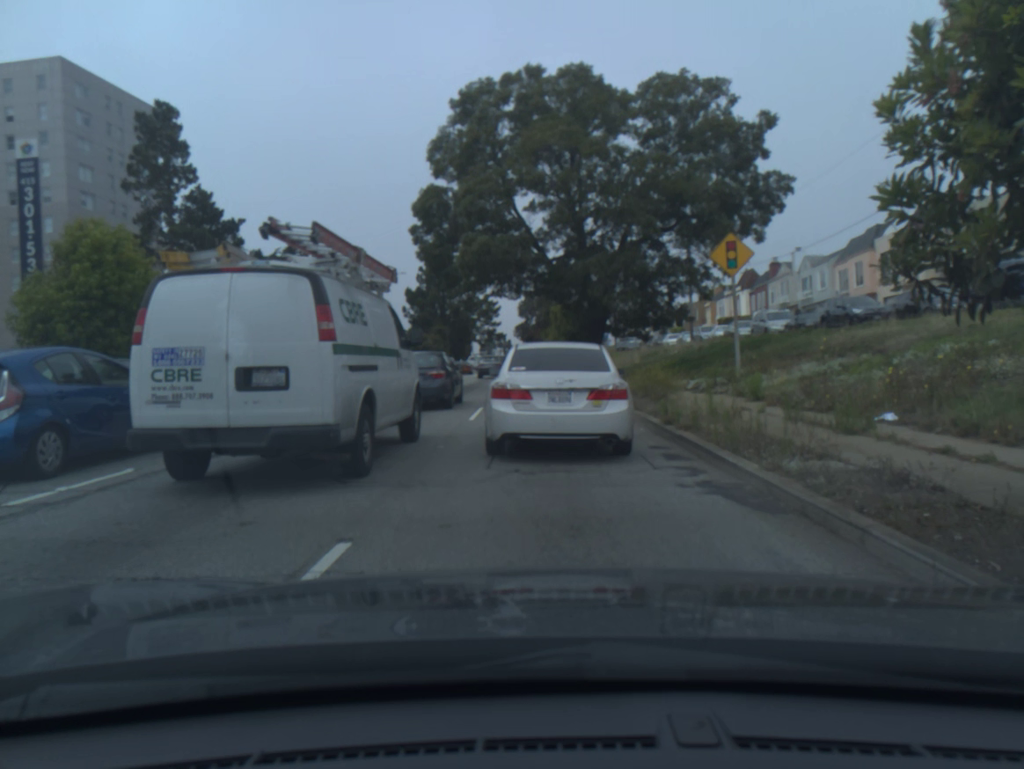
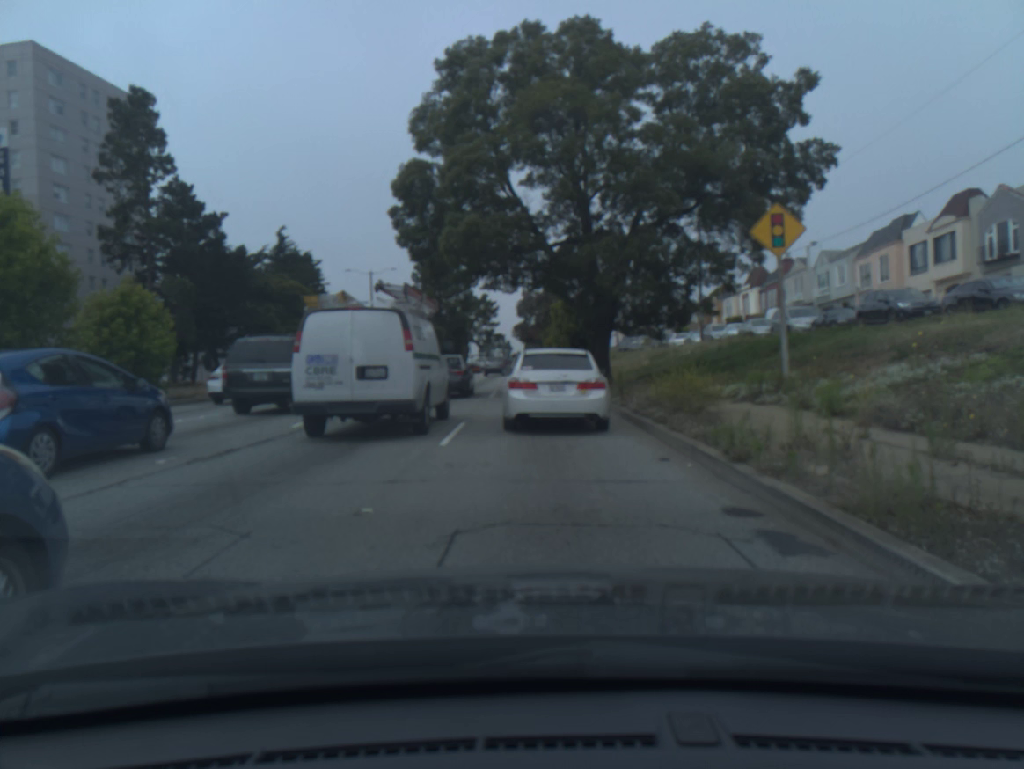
(0.0, +4.3) m; 0°
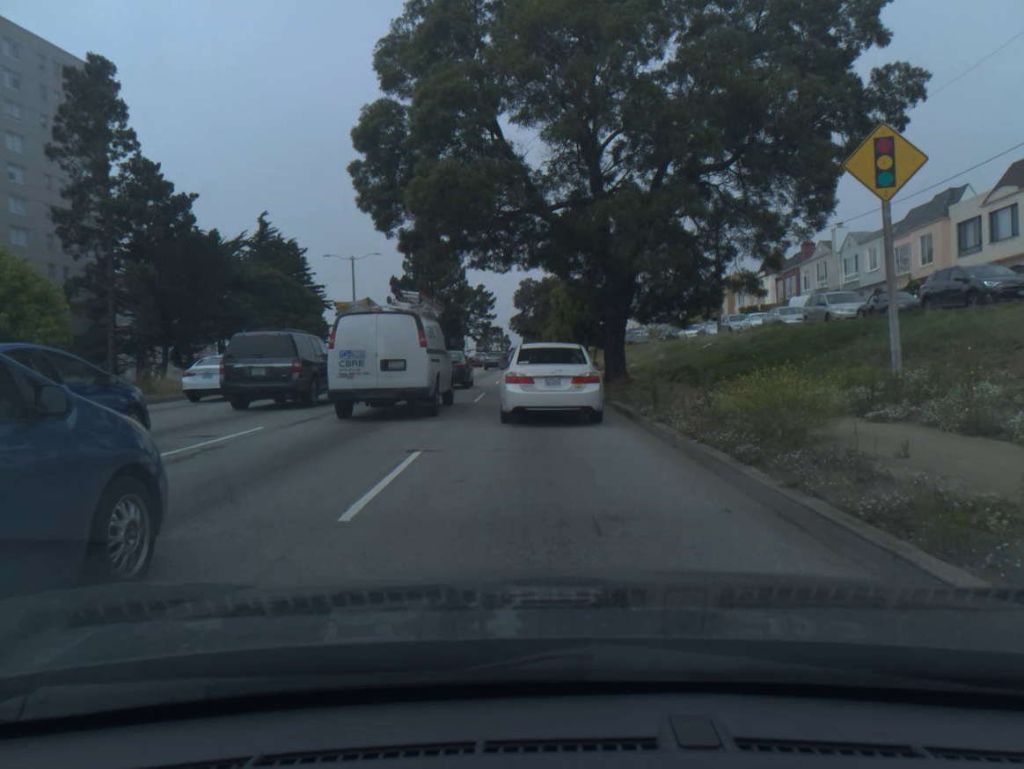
(0.0, +5.4) m; 0°
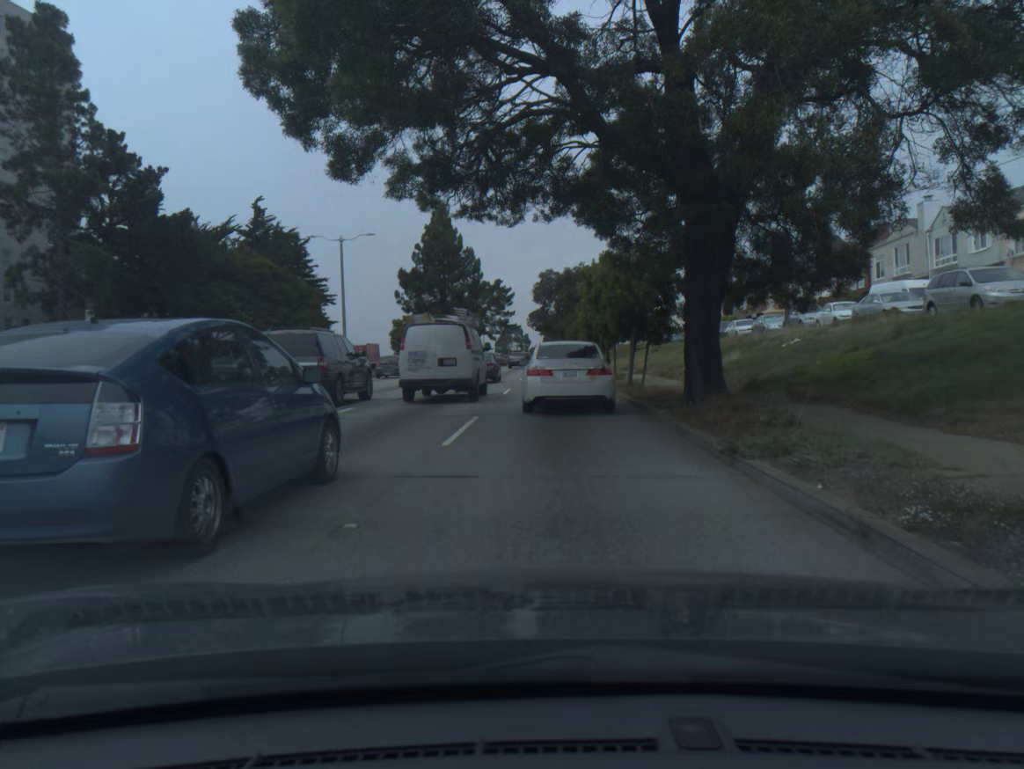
(-0.2, +10.0) m; -2°
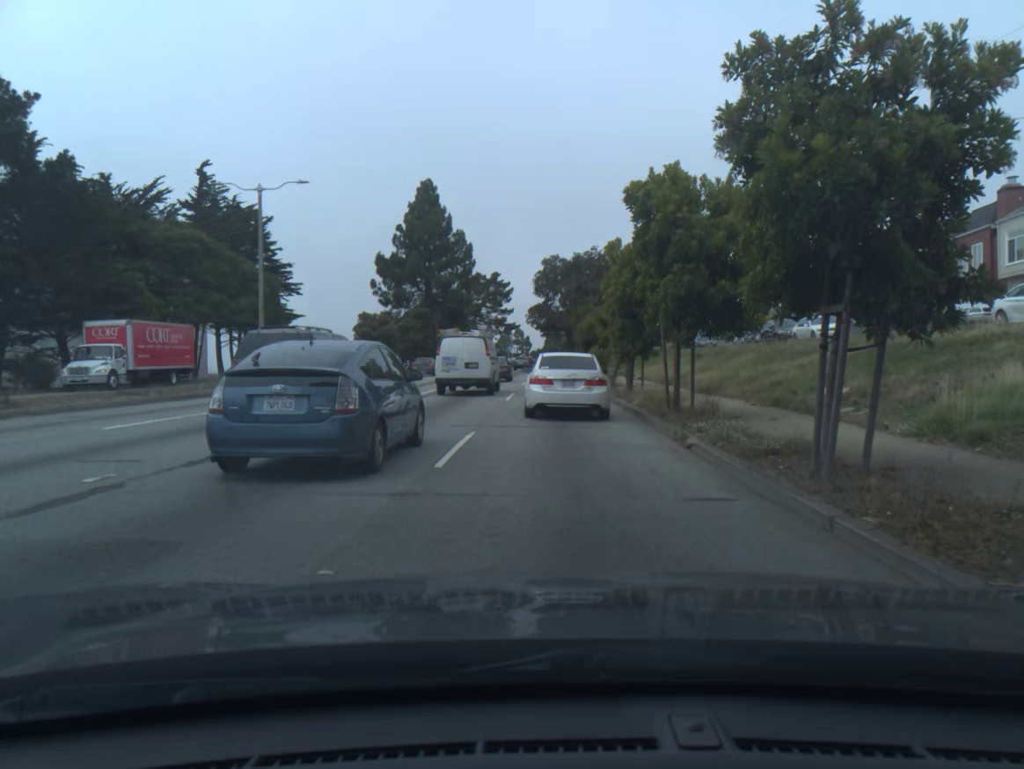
(-0.1, +15.7) m; 0°
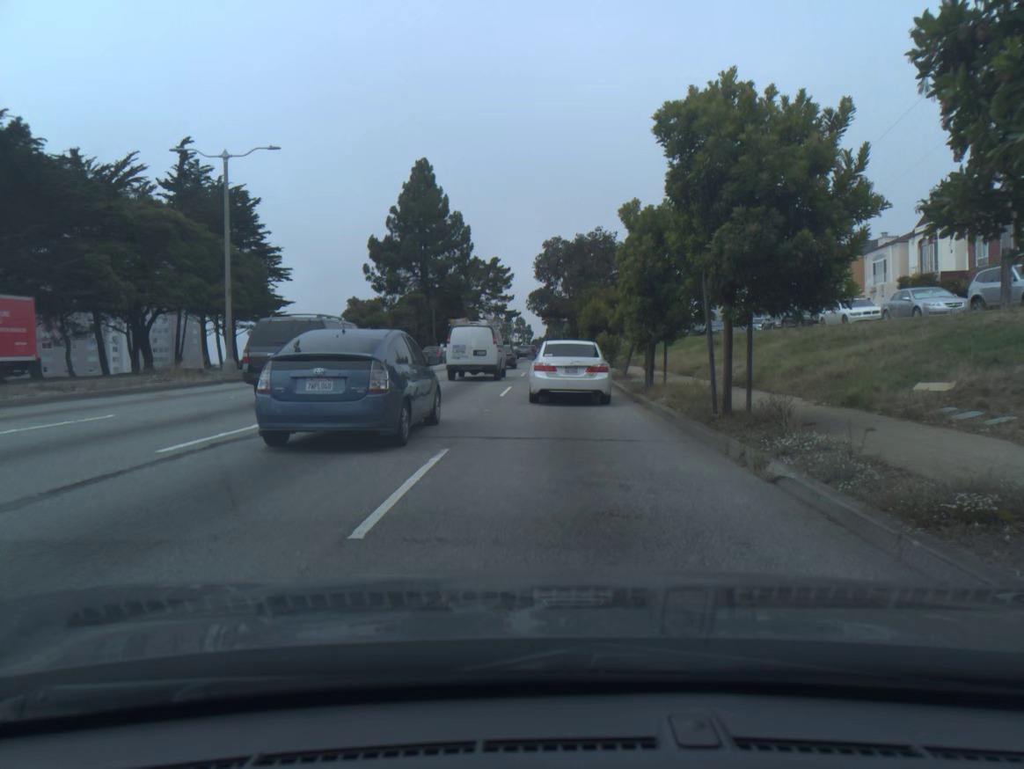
(0.0, +4.0) m; 0°
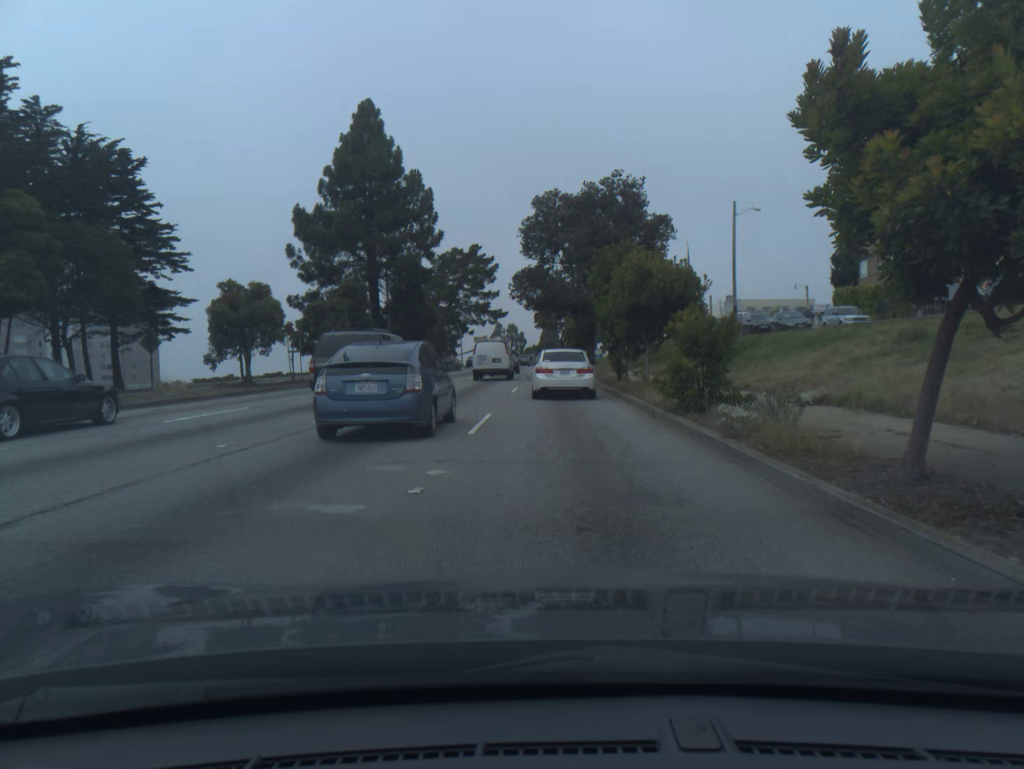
(0.0, +22.7) m; 0°
